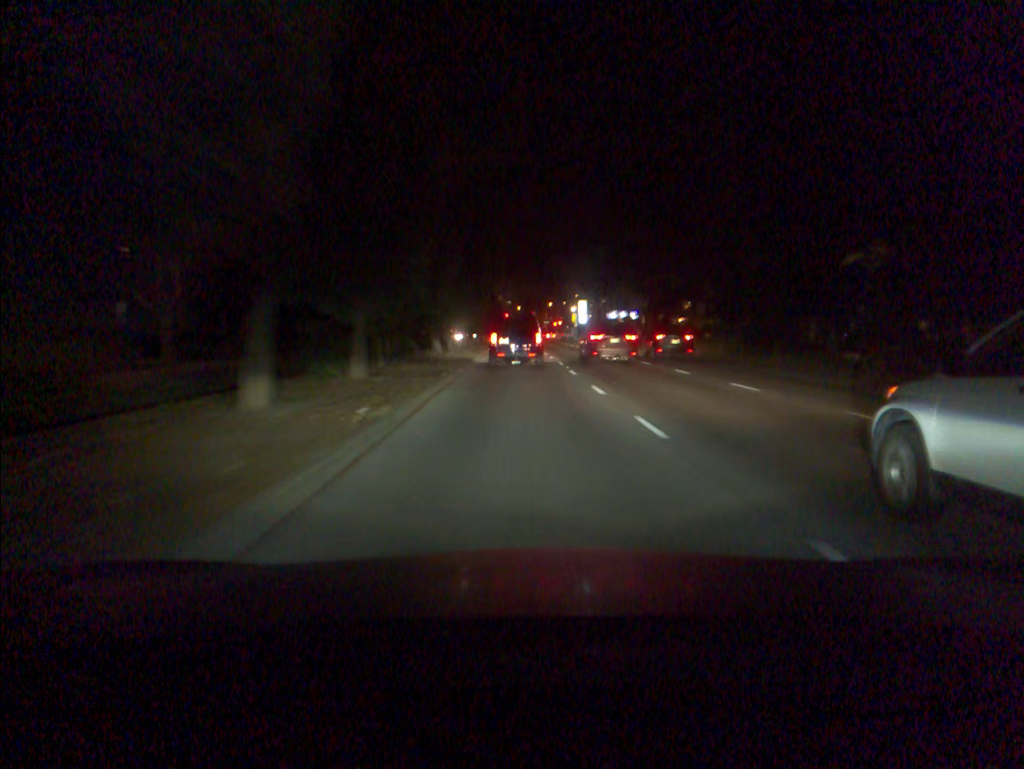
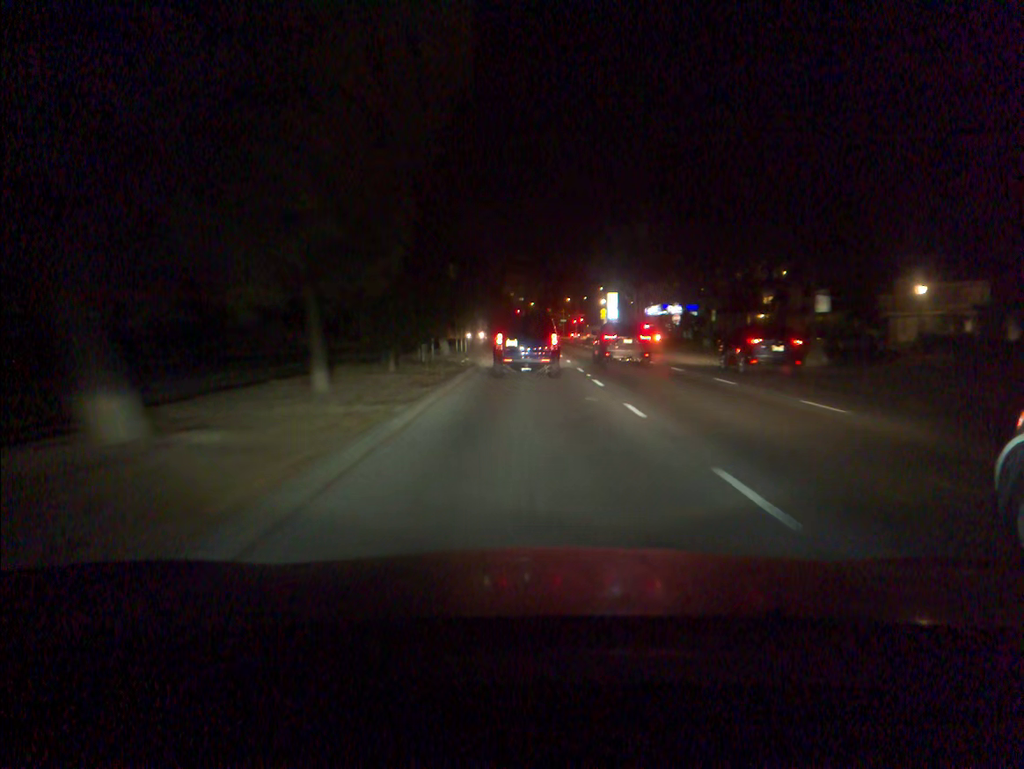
(-0.3, +33.9) m; -1°
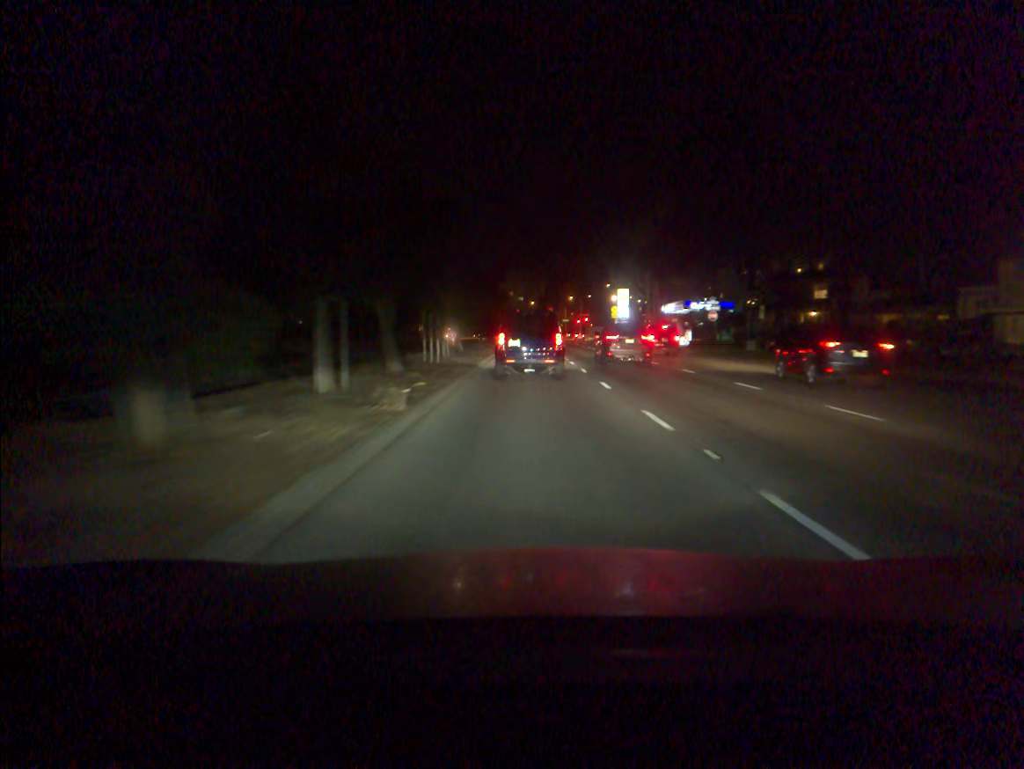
(0.0, +15.5) m; 0°
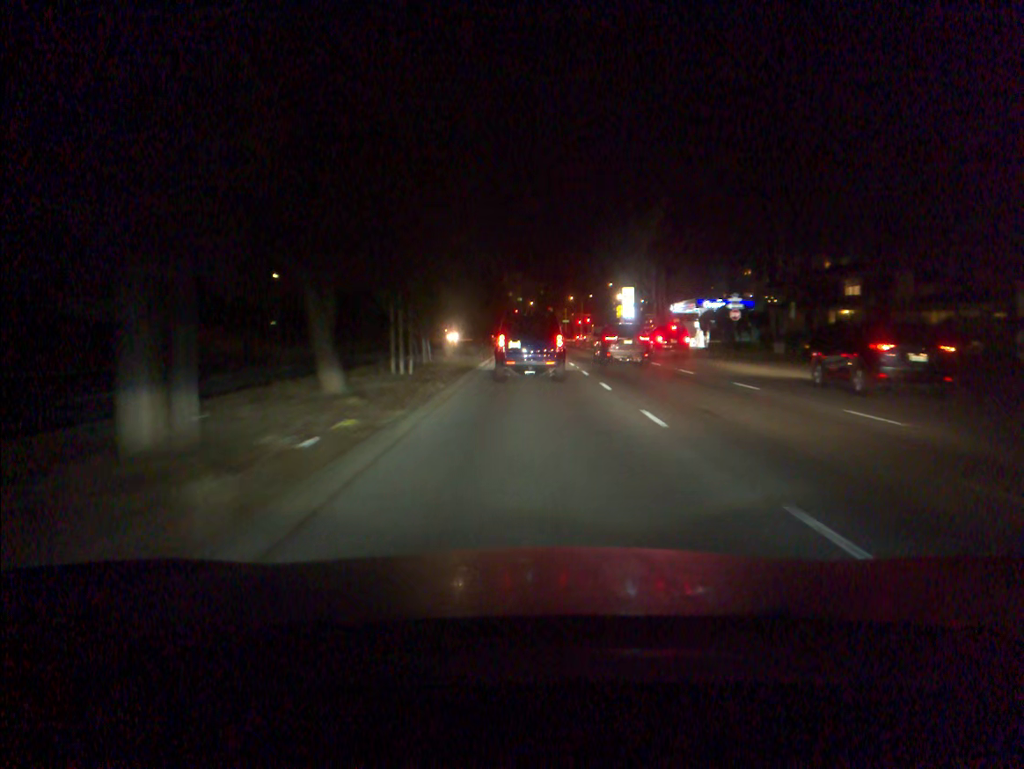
(0.0, +7.4) m; 0°
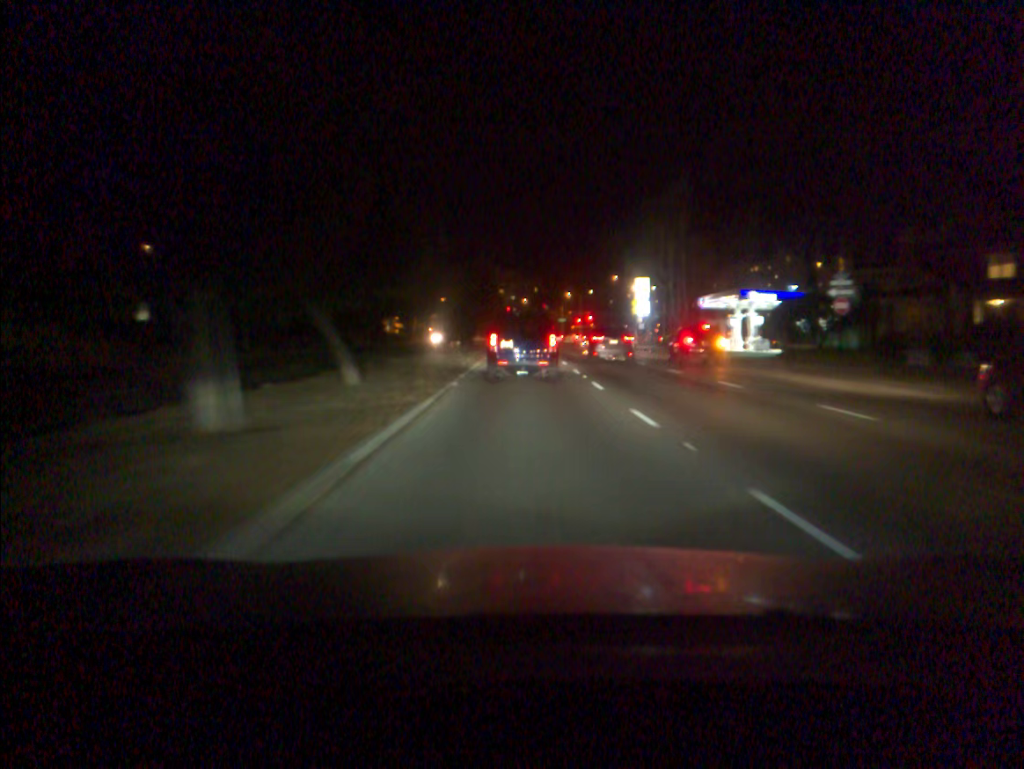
(+0.1, +21.0) m; +1°
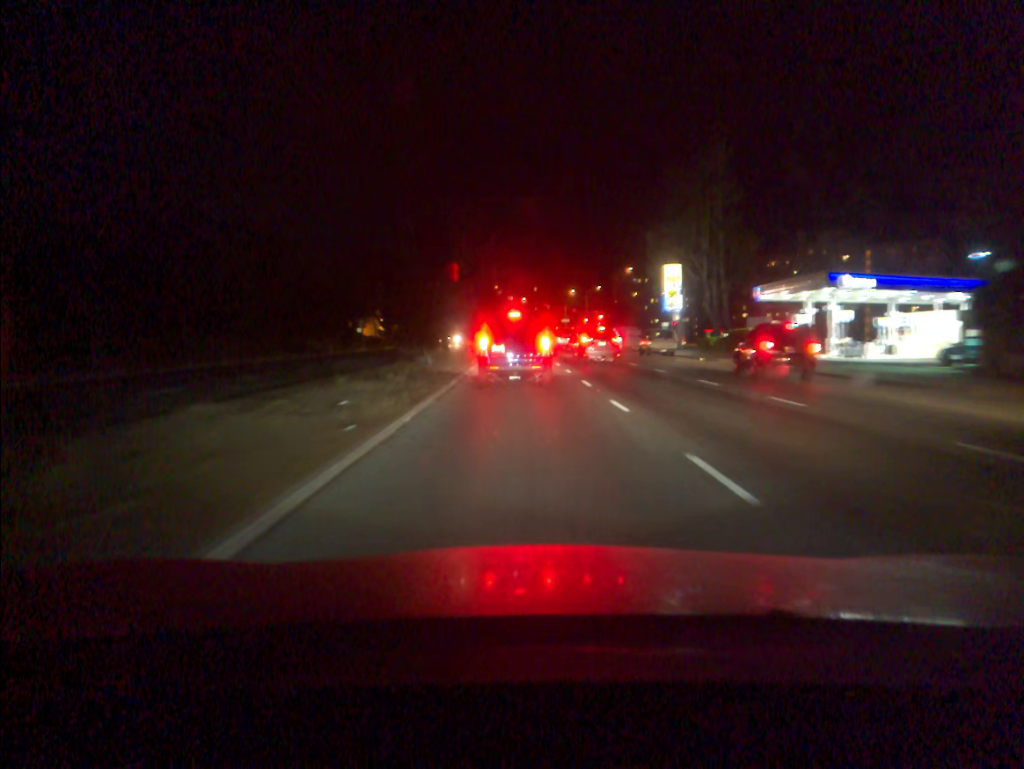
(0.0, +19.7) m; 0°
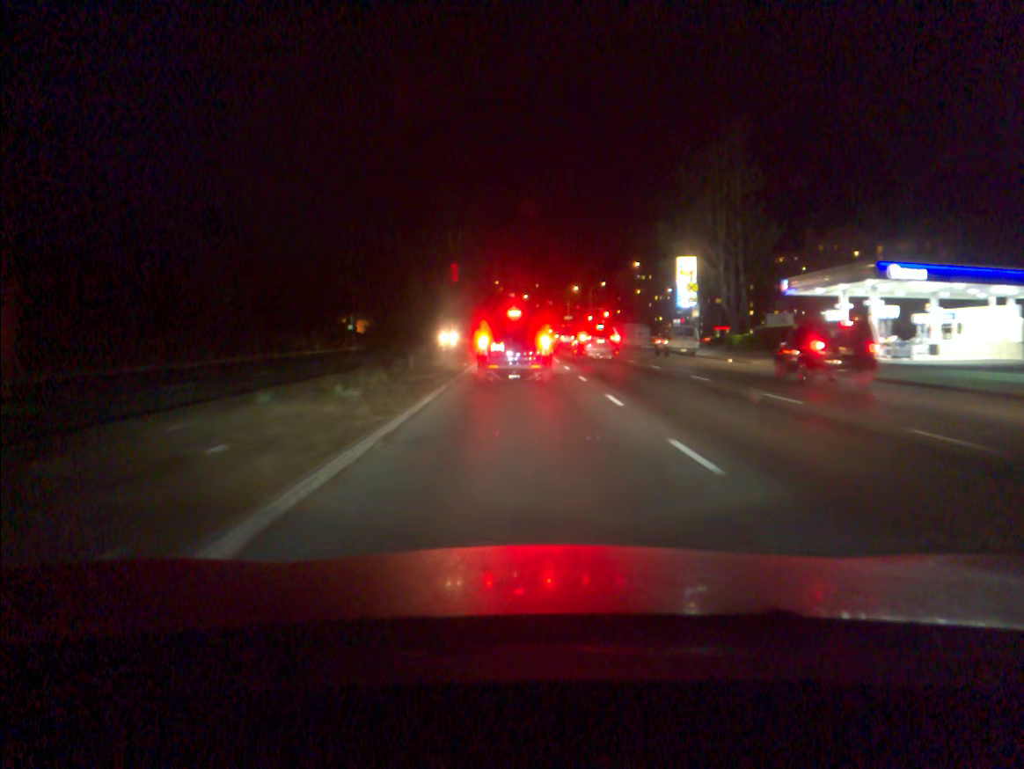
(0.0, +6.3) m; 0°
